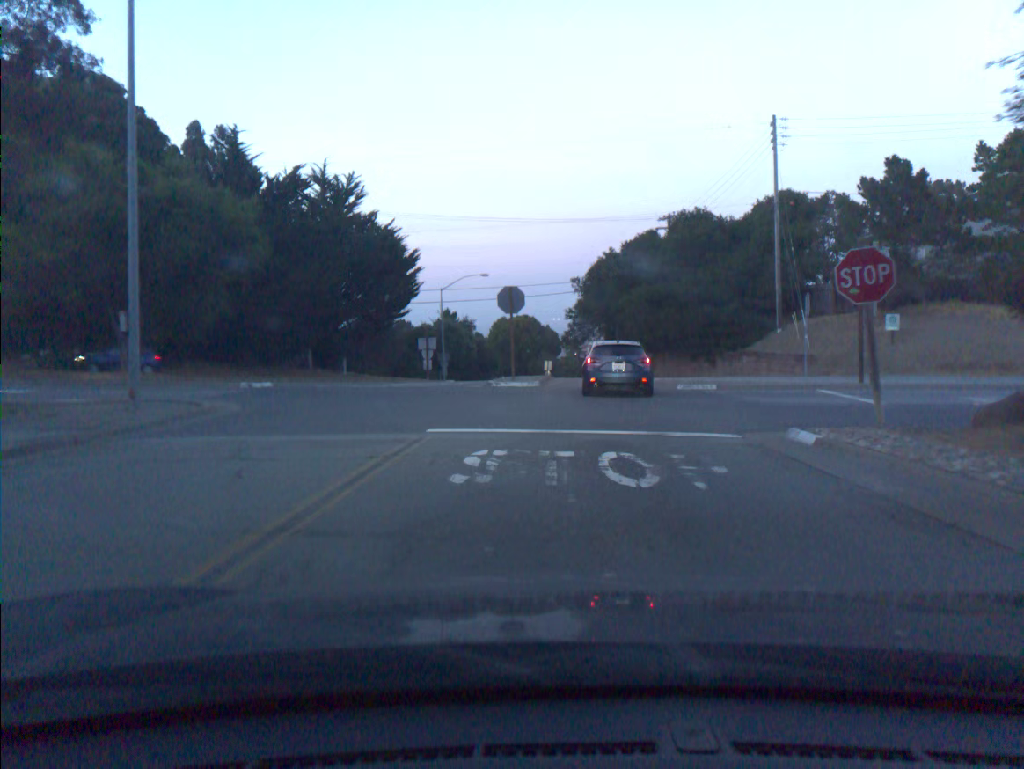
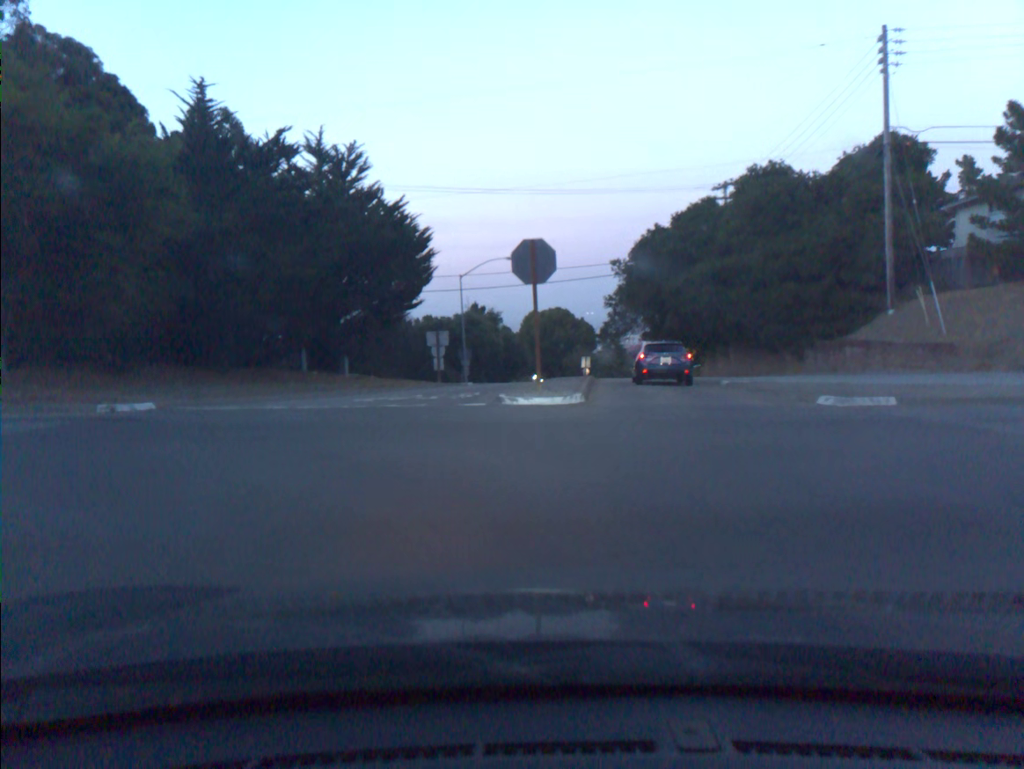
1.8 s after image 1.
(-0.1, +10.3) m; -4°
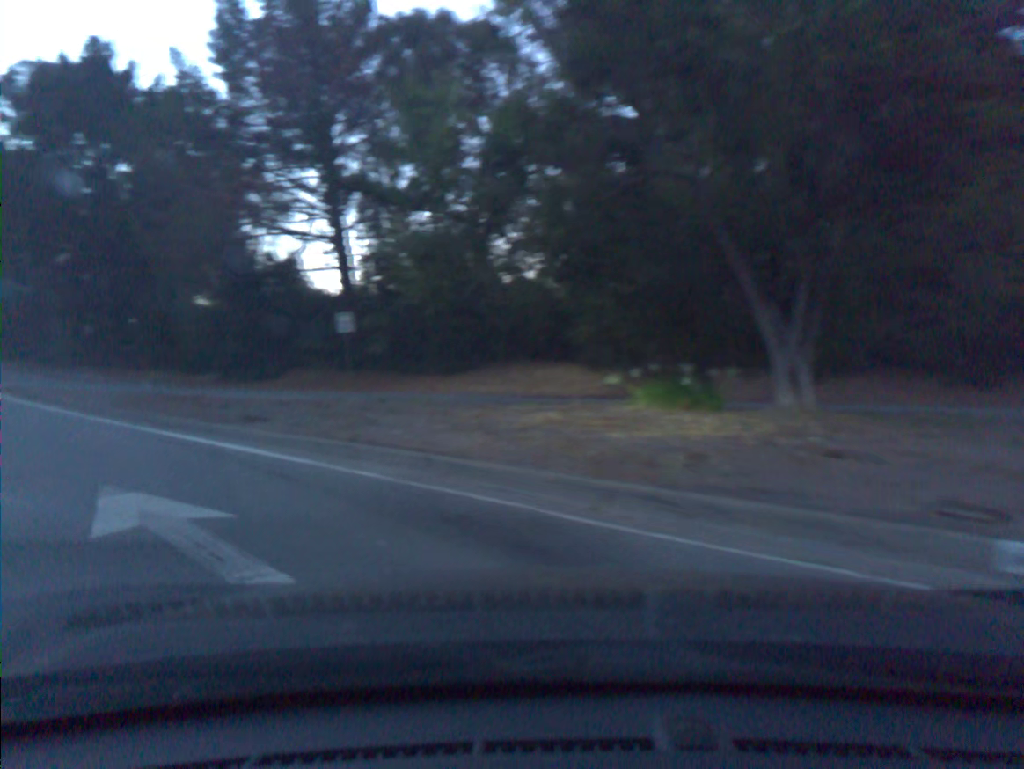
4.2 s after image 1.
(-5.9, +11.2) m; -62°
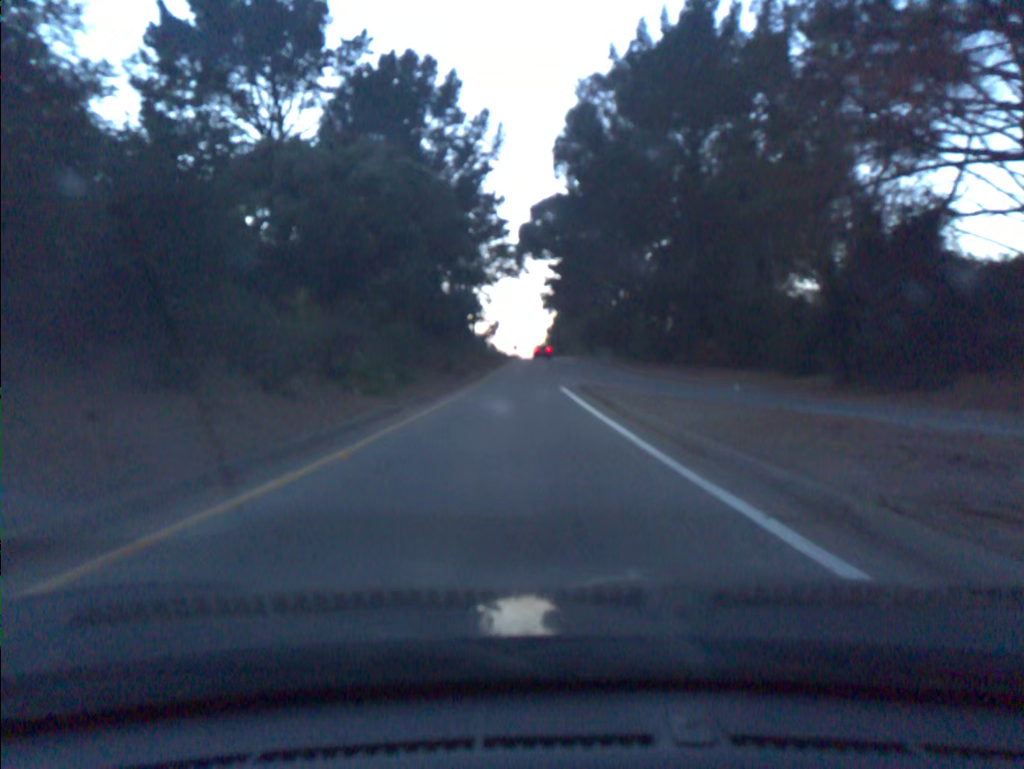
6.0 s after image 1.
(-5.0, +12.2) m; -31°
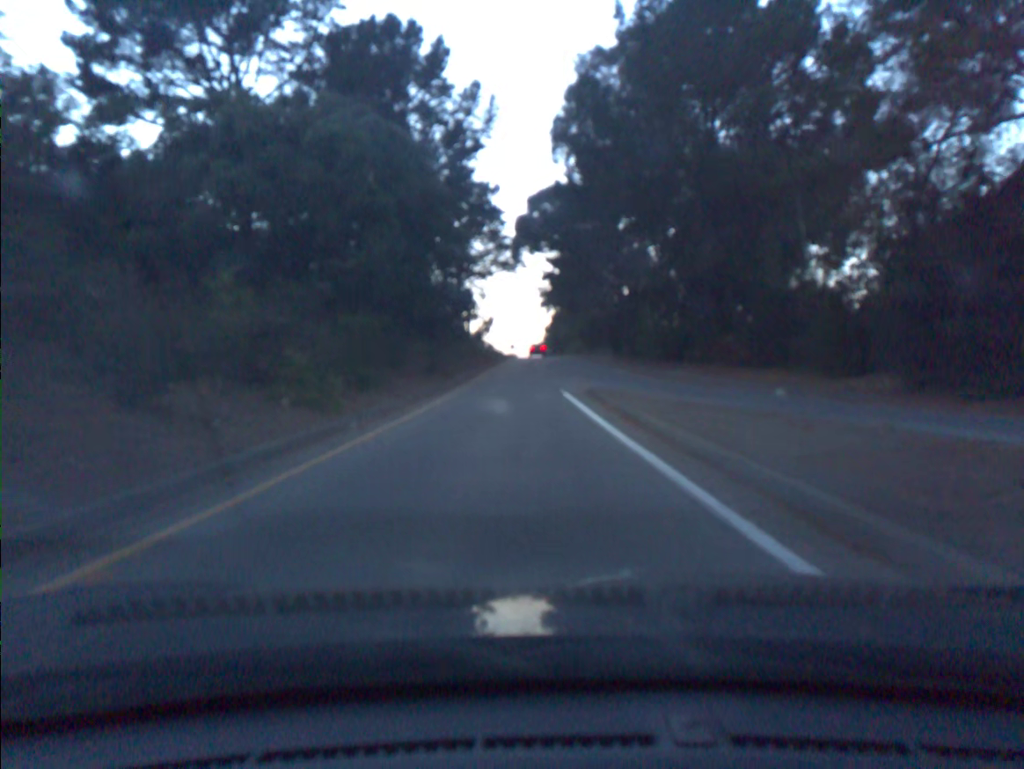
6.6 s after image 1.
(0.0, +5.4) m; 0°
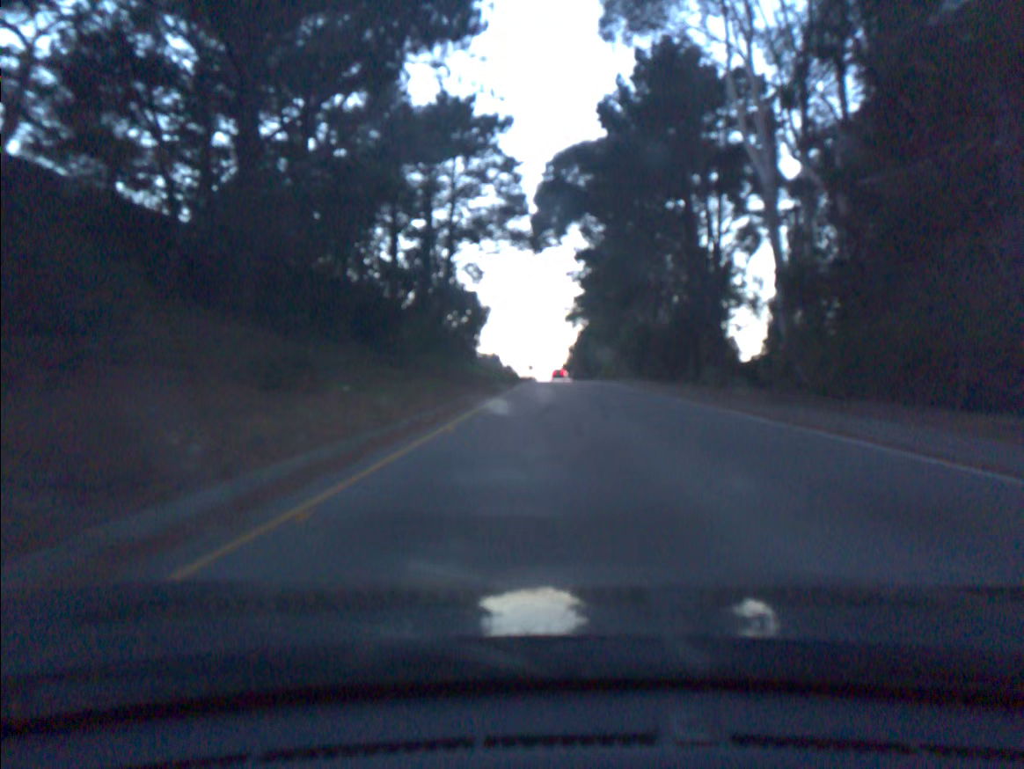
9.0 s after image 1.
(-0.6, +28.6) m; -2°
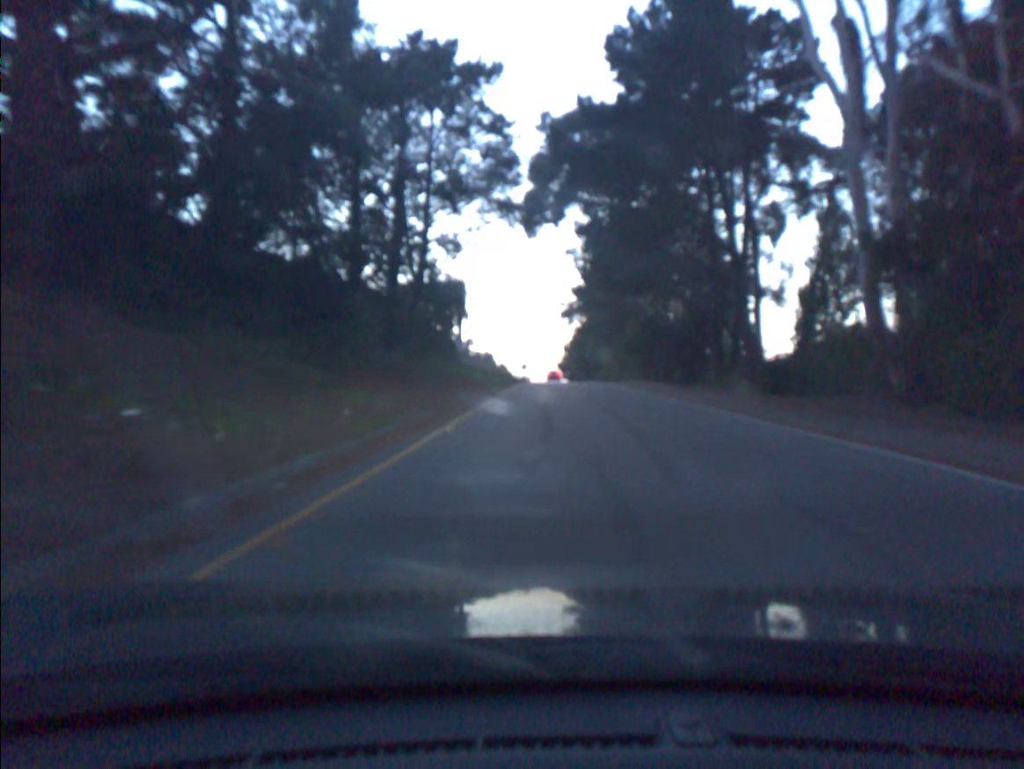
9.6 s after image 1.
(0.0, +9.1) m; 0°
